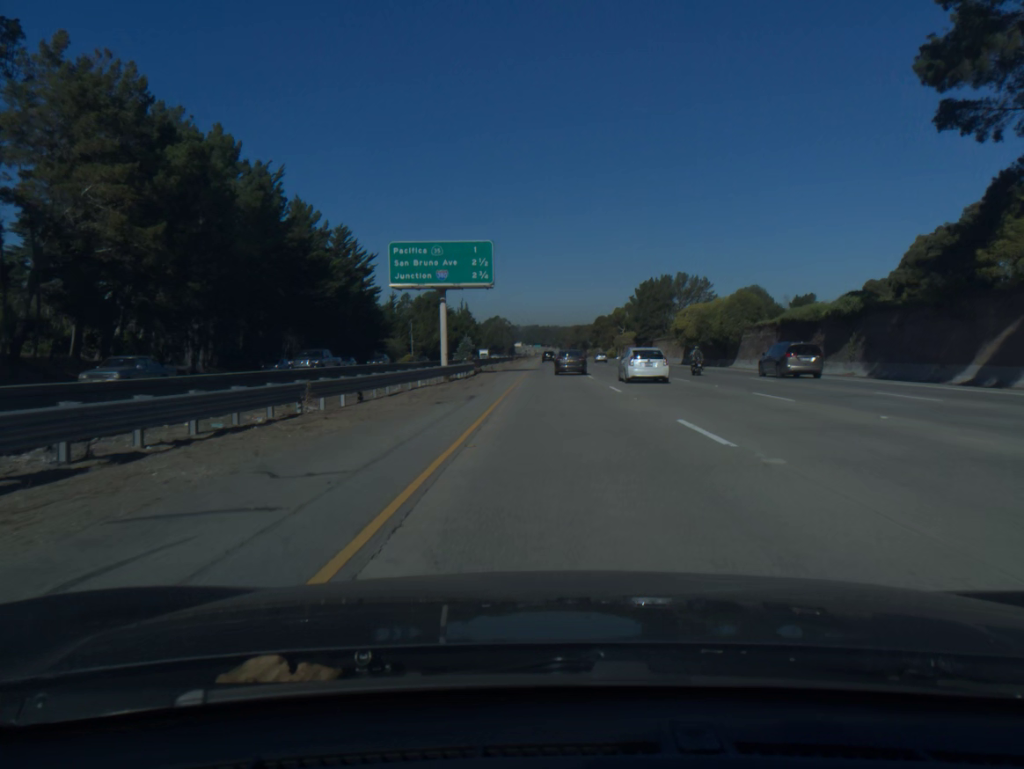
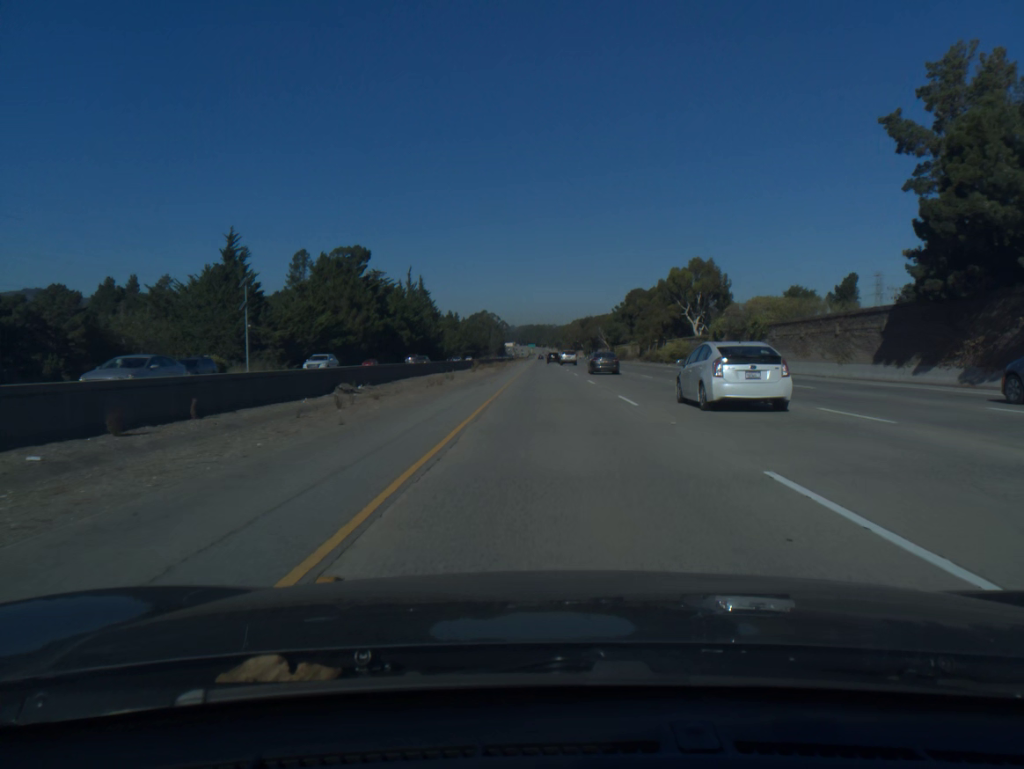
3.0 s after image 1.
(+0.5, +108.5) m; 0°
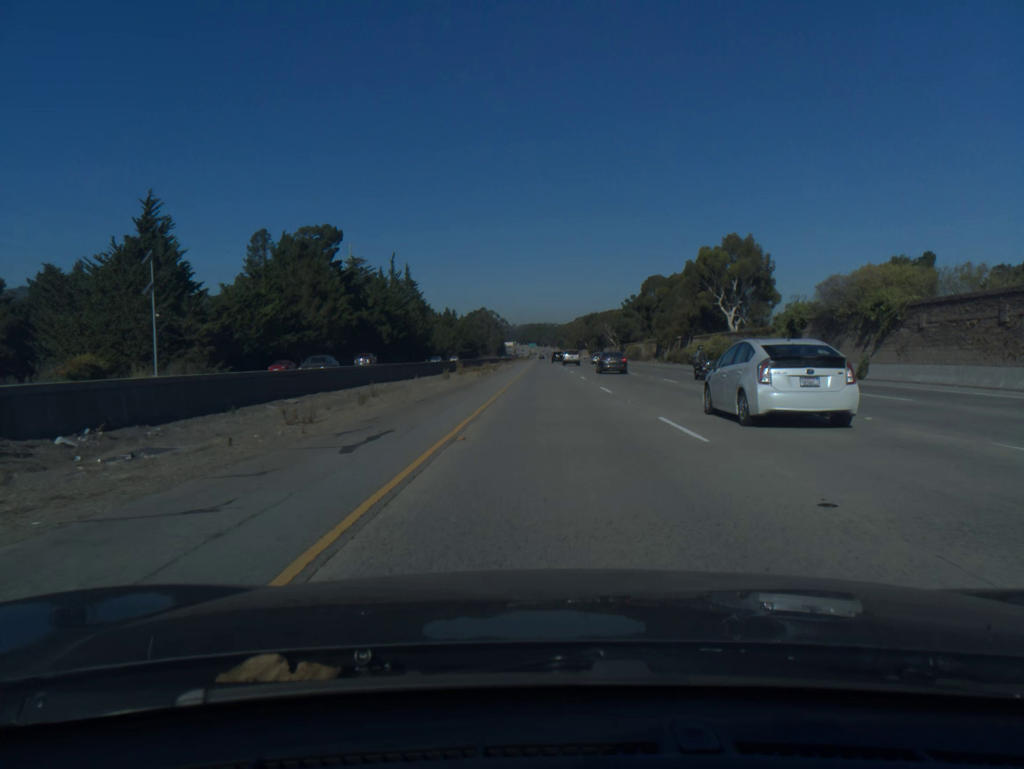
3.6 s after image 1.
(0.0, +22.0) m; 0°
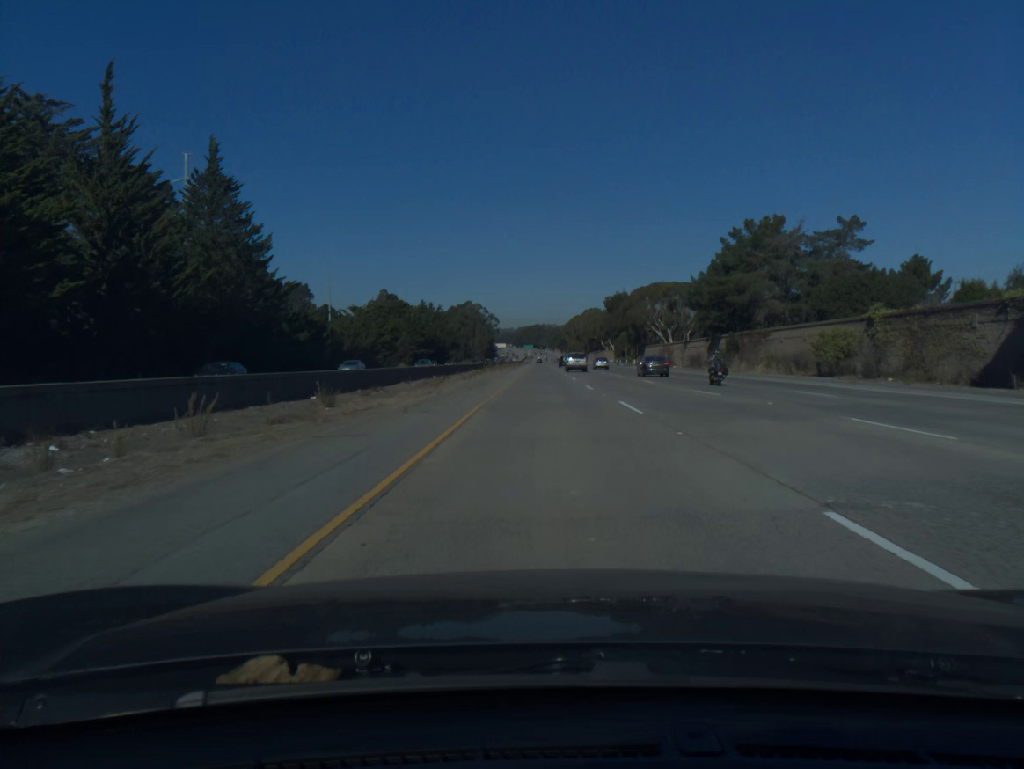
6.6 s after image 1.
(+0.1, +111.5) m; 0°
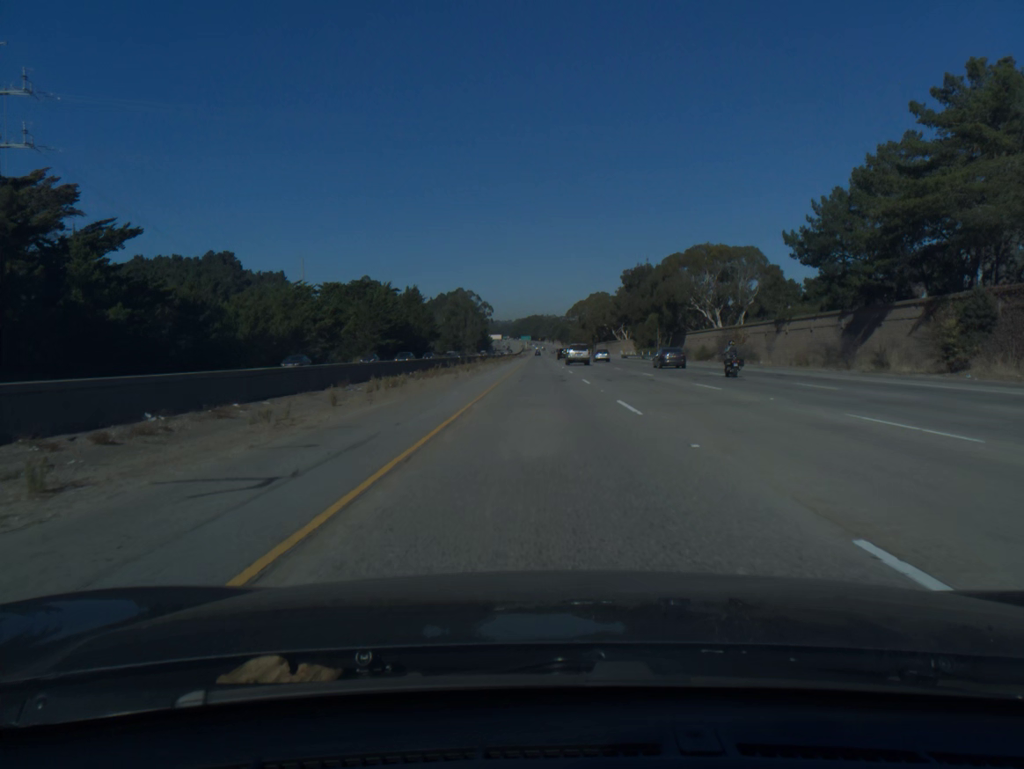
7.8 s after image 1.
(0.0, +44.9) m; 0°
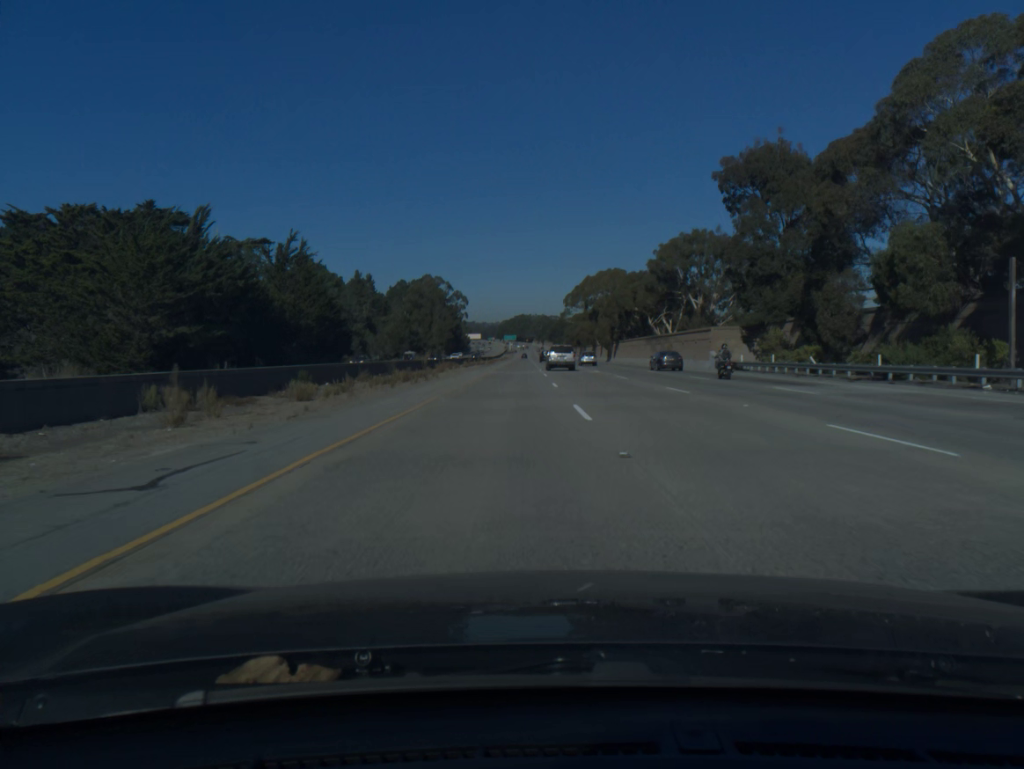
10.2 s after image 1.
(+0.5, +89.2) m; +1°
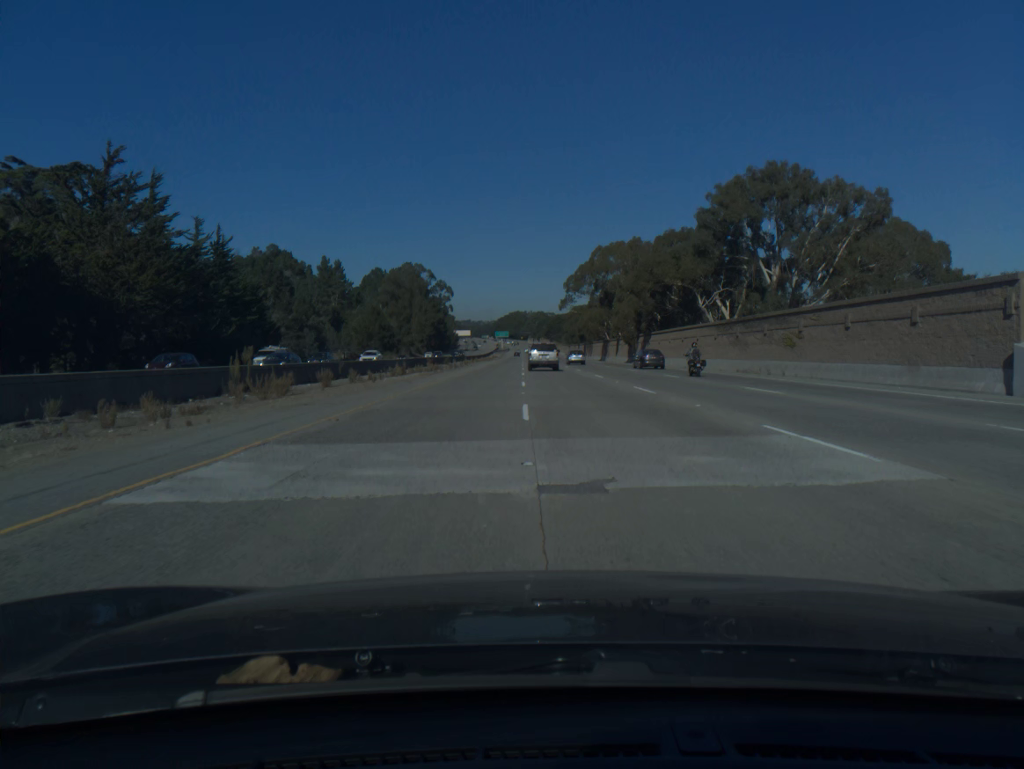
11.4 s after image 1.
(+0.2, +44.1) m; 0°
